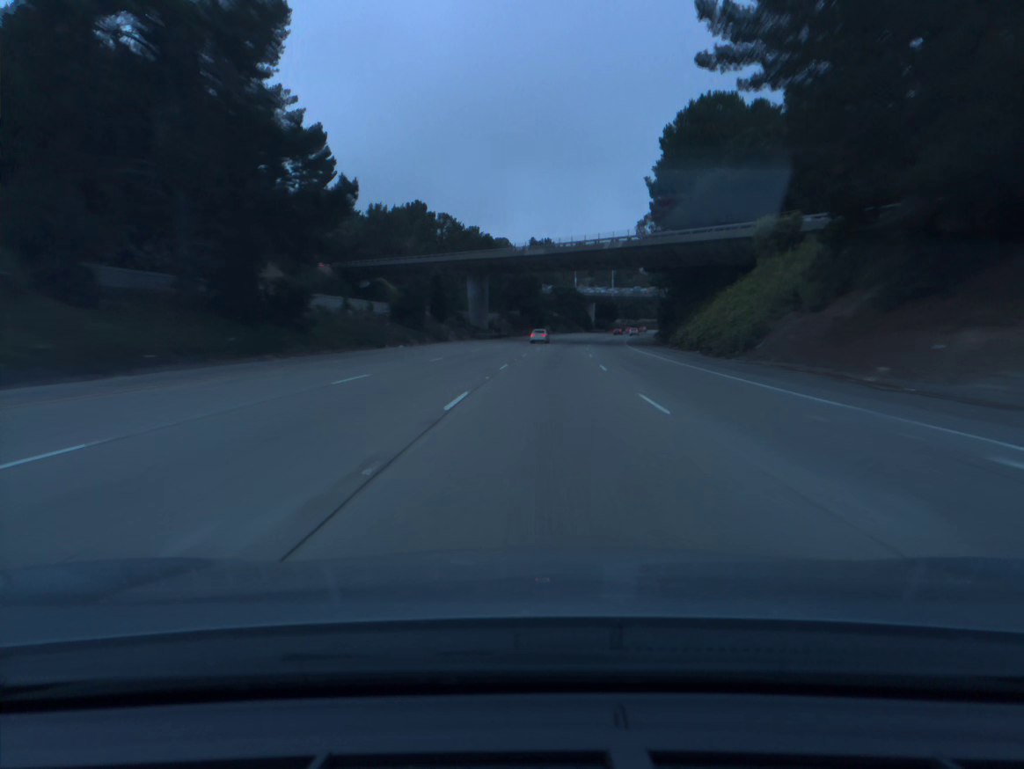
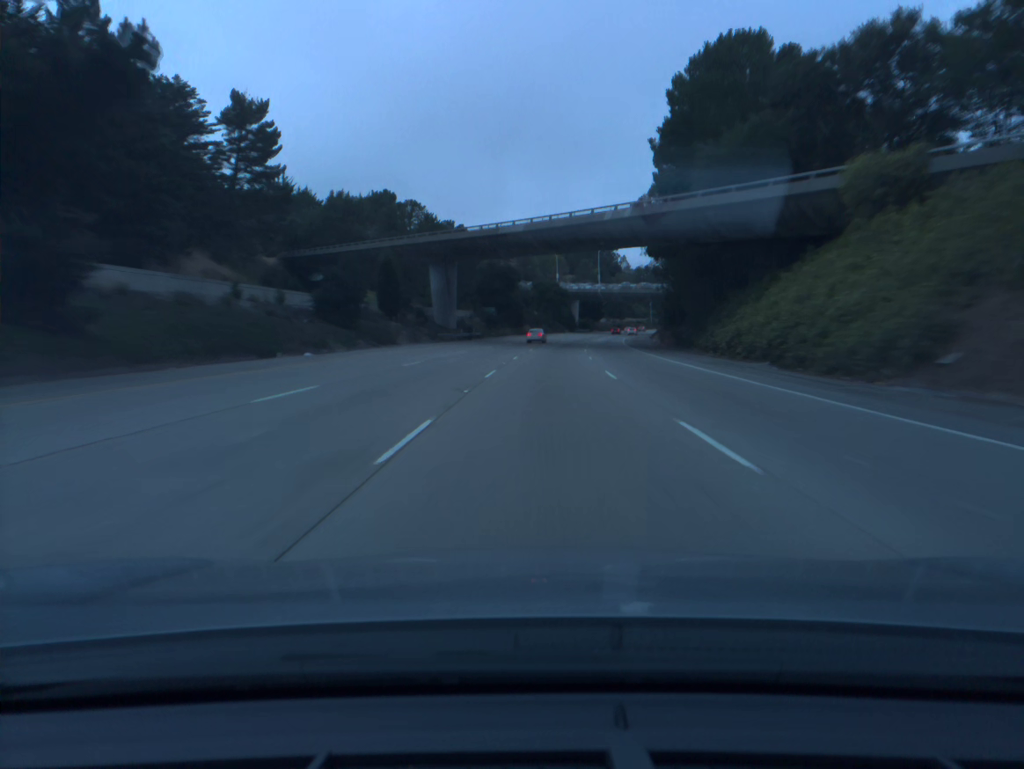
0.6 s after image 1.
(+0.3, +20.0) m; +2°
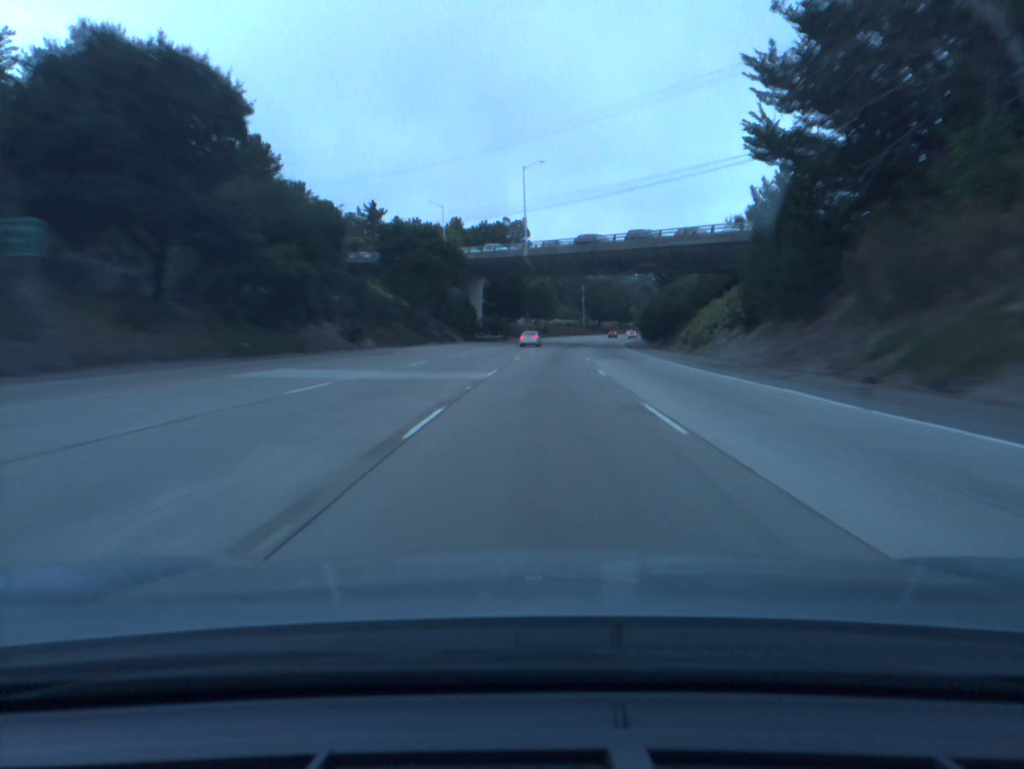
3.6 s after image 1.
(+5.9, +99.5) m; +7°
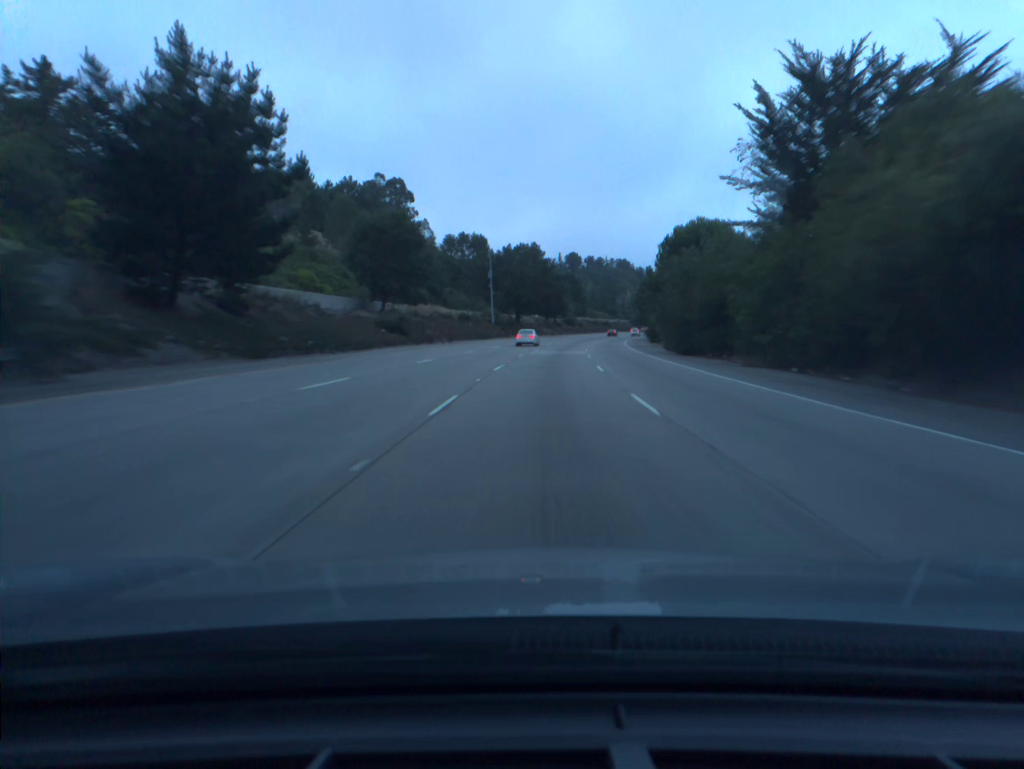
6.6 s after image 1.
(+6.1, +99.6) m; +7°
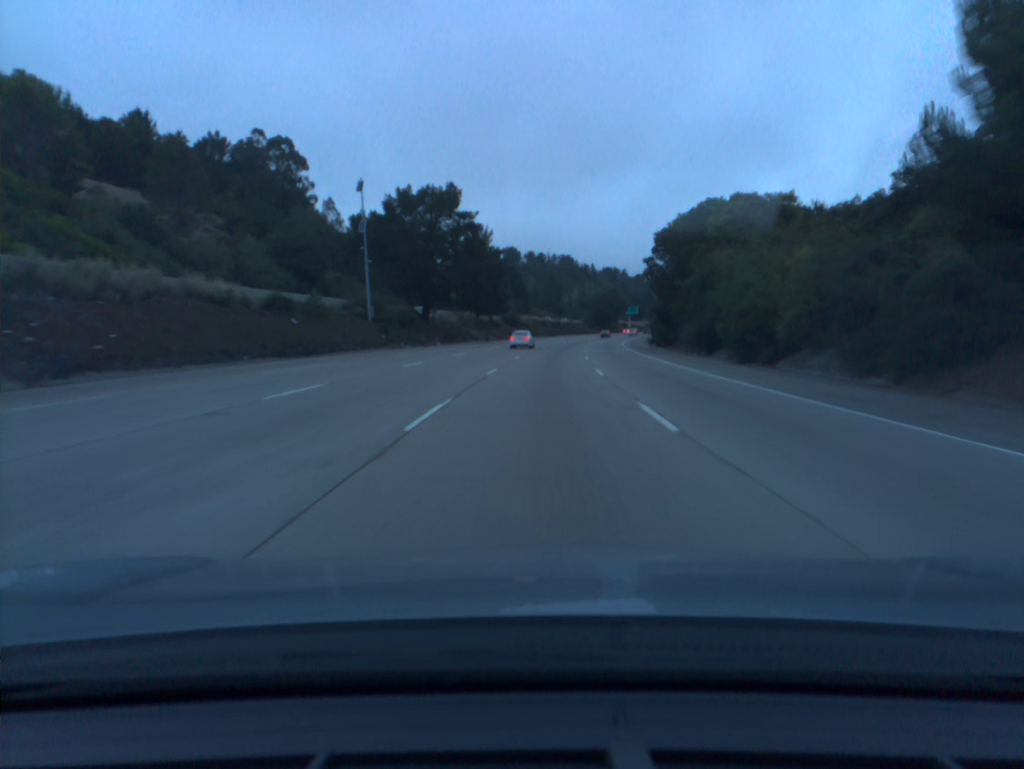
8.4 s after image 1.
(+2.4, +60.3) m; +4°
